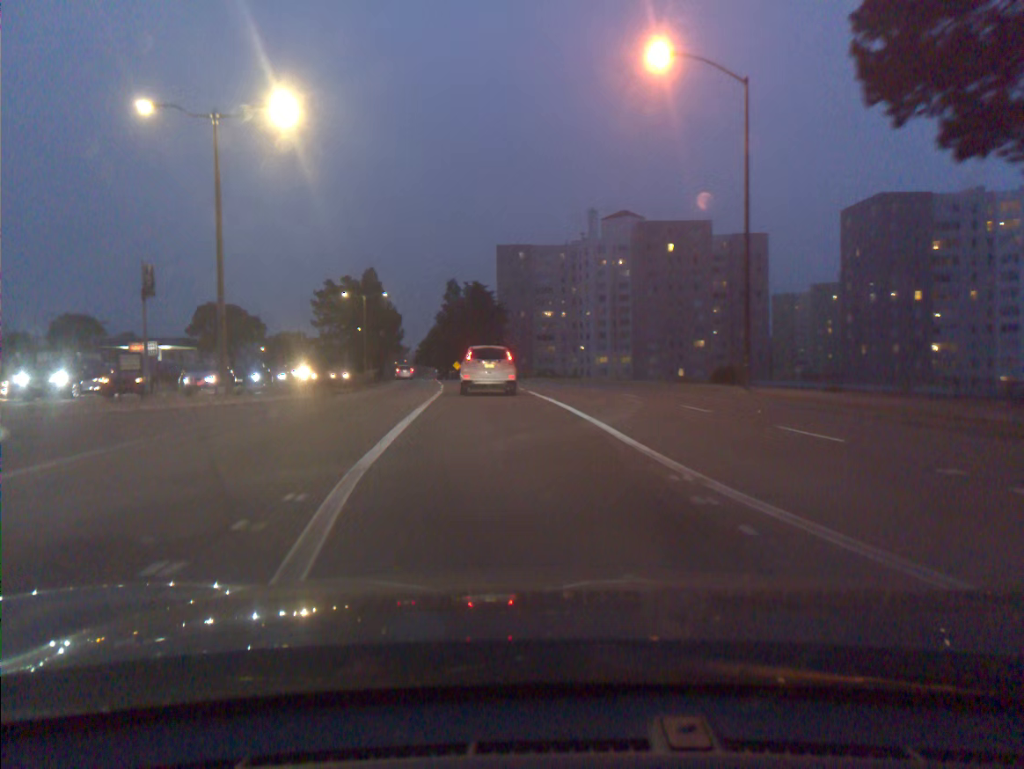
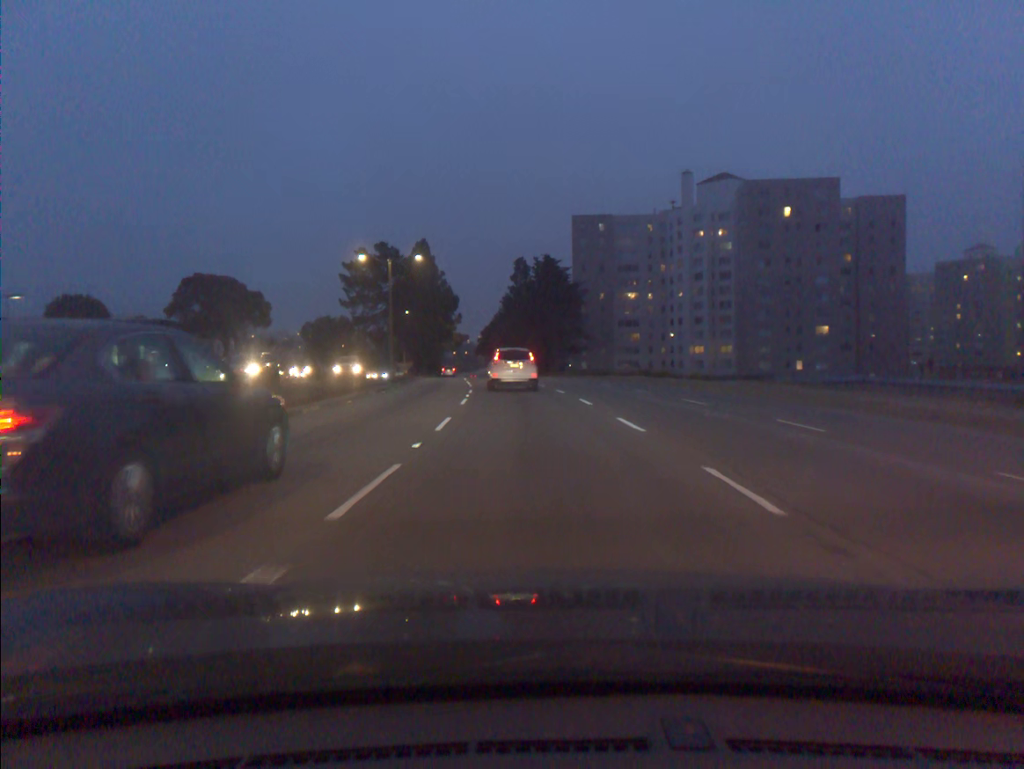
(-1.5, +26.1) m; -5°
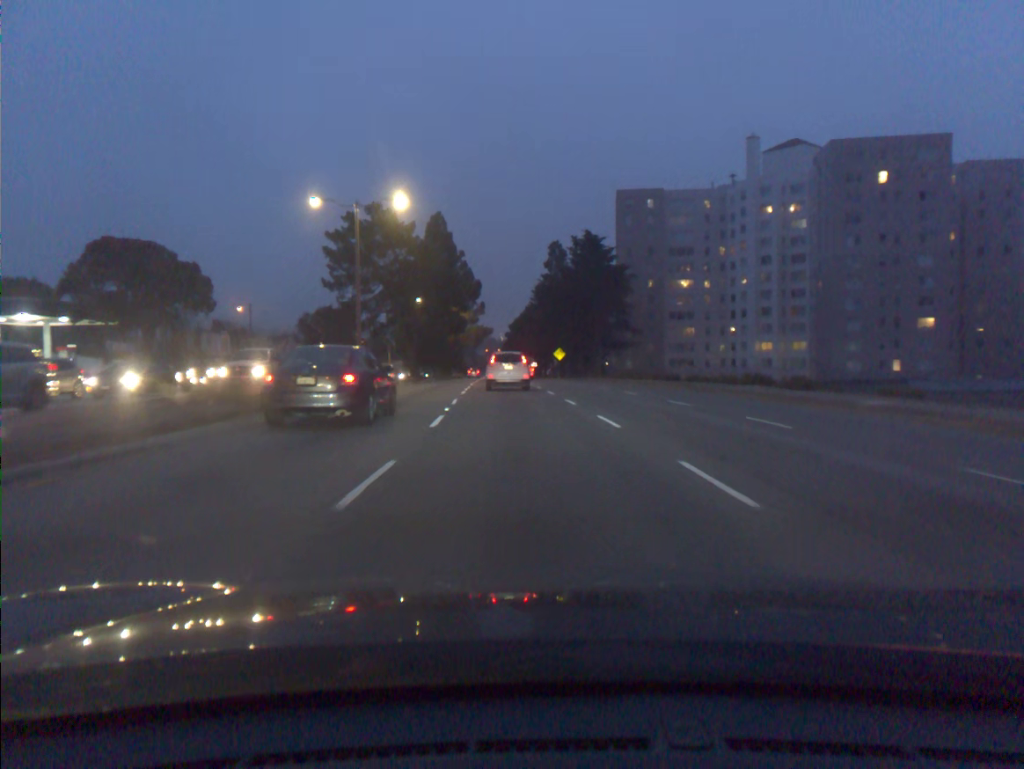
(-0.4, +21.4) m; -3°
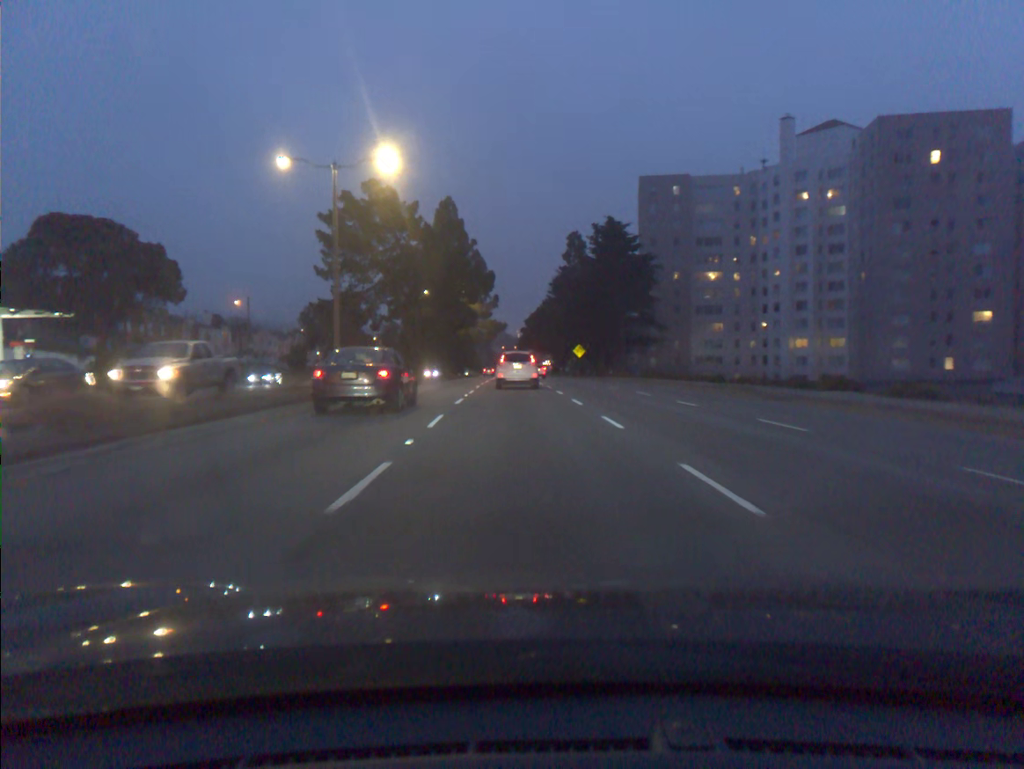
(-0.1, +7.7) m; -1°
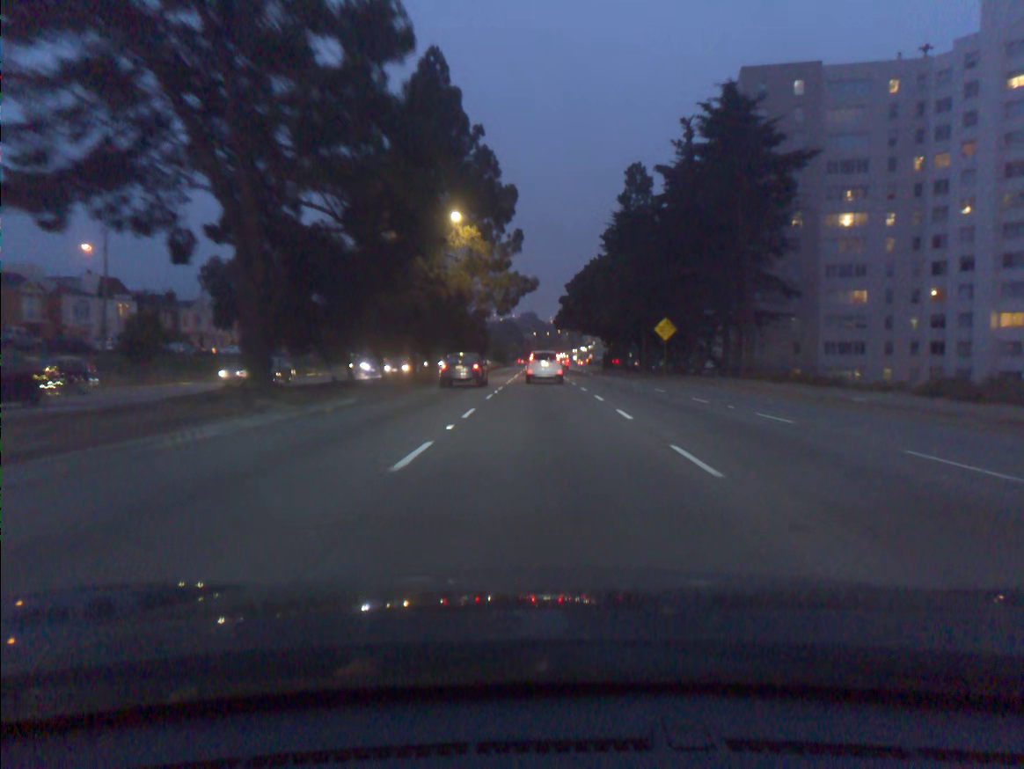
(-1.3, +42.4) m; -2°
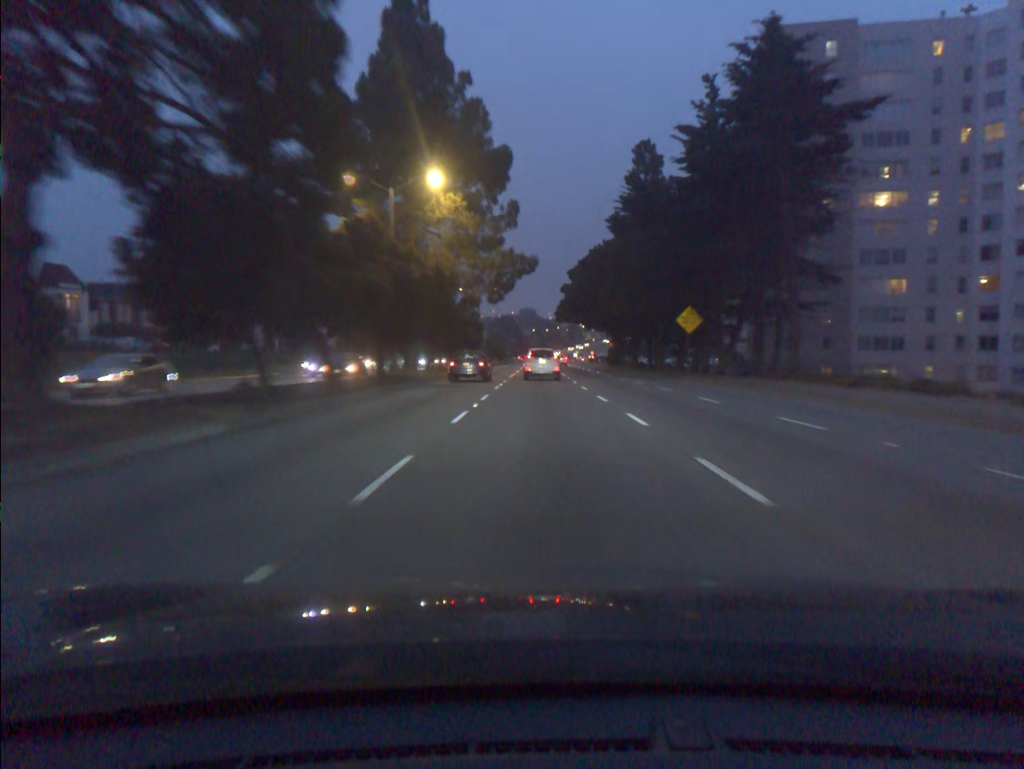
(0.0, +9.2) m; 0°
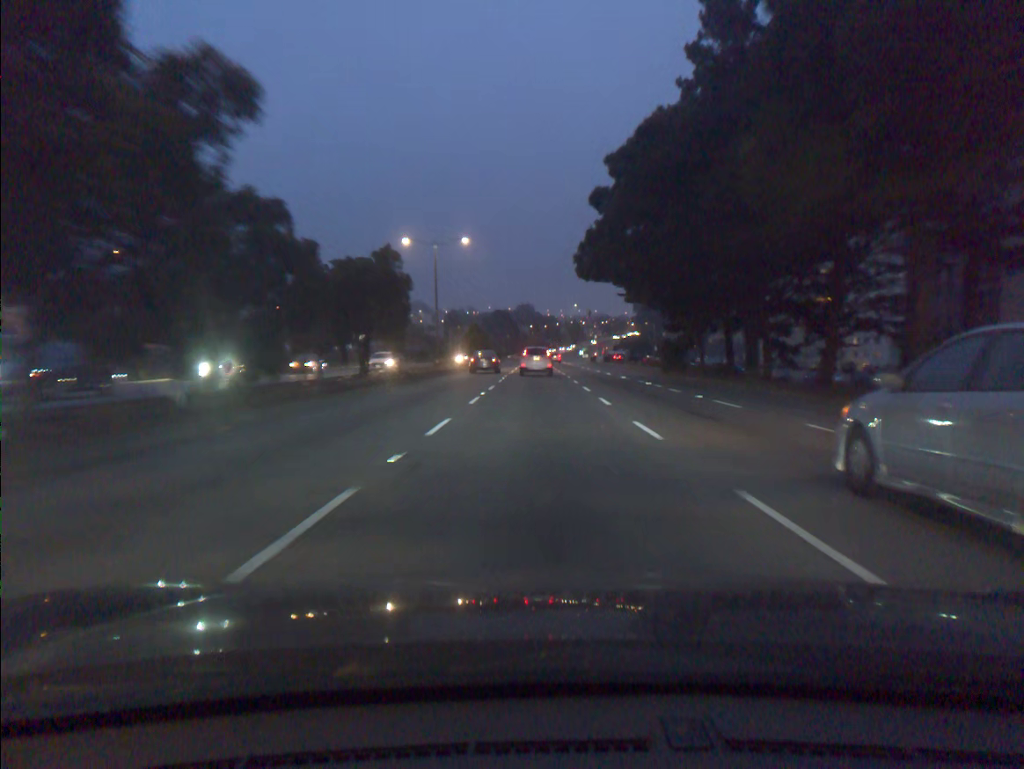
(0.0, +39.3) m; 0°
